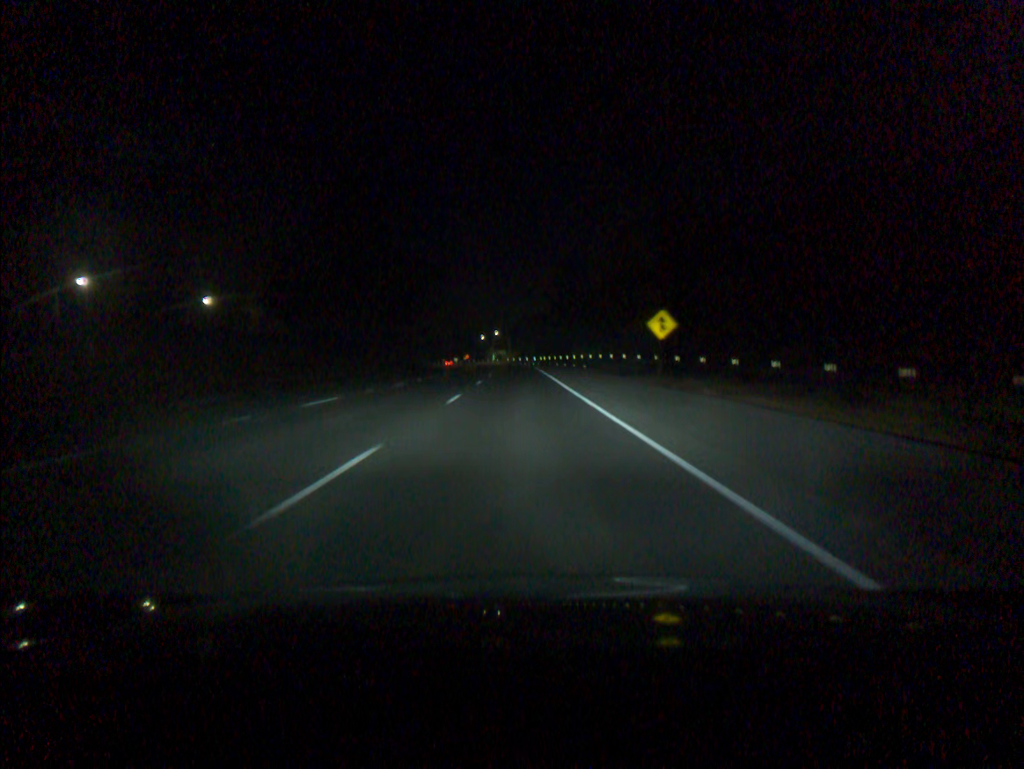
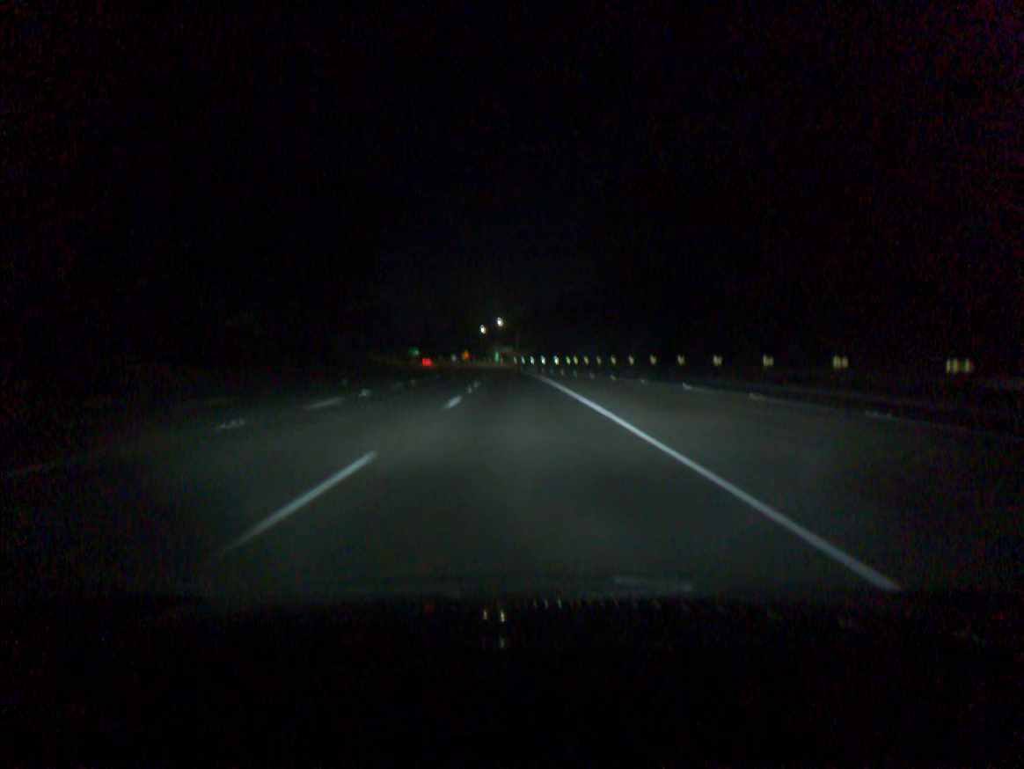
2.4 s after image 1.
(-0.3, +73.2) m; -1°
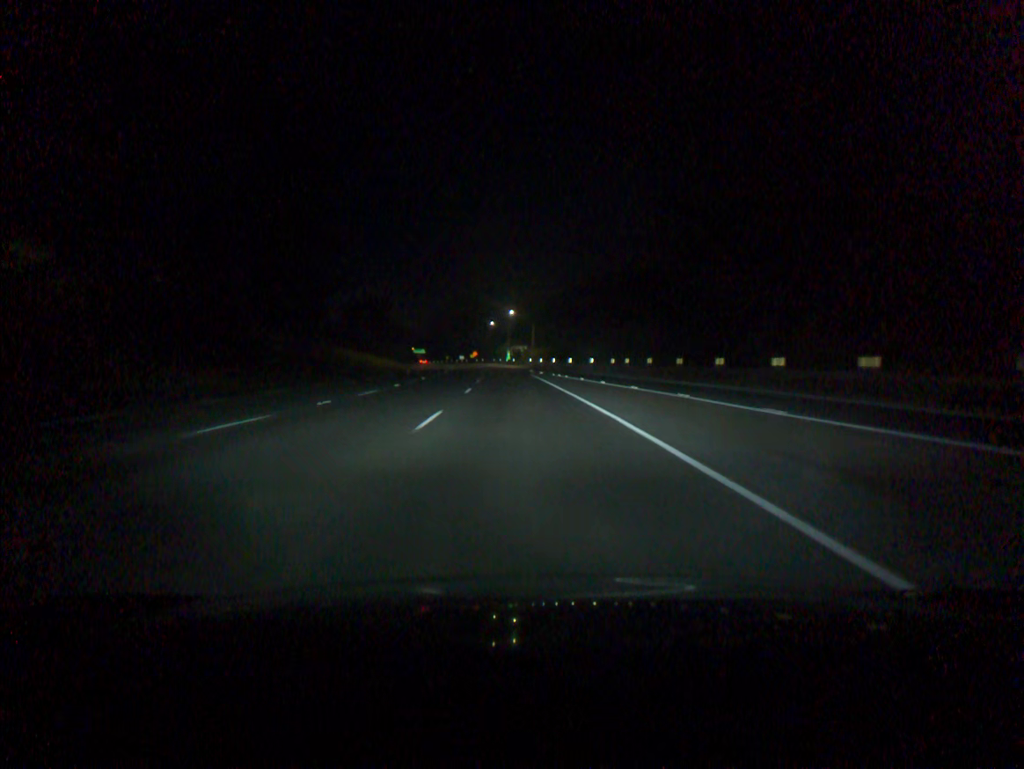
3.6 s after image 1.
(-0.3, +36.6) m; -1°
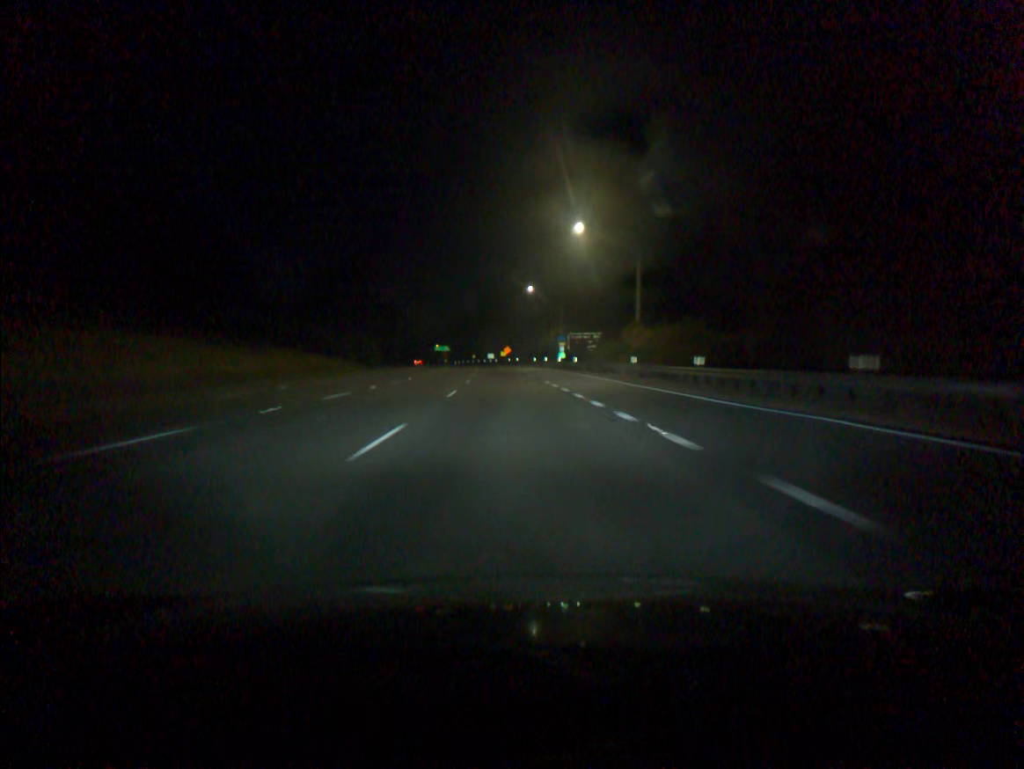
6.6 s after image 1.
(-2.4, +91.7) m; -3°
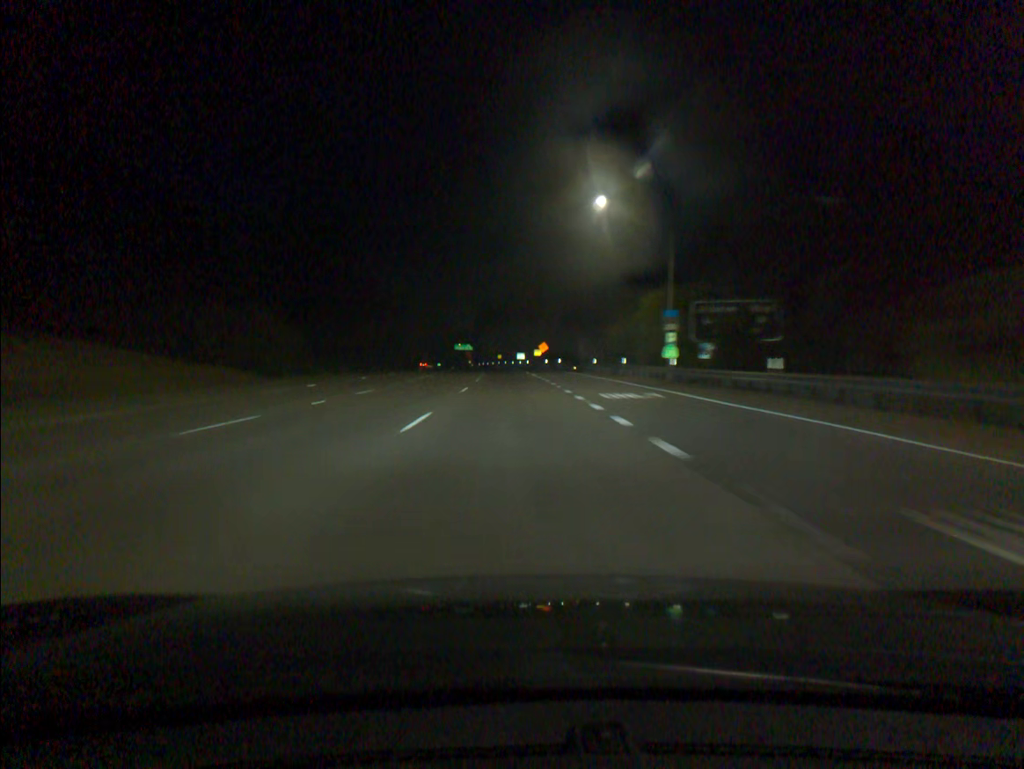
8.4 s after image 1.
(-1.2, +55.0) m; -2°
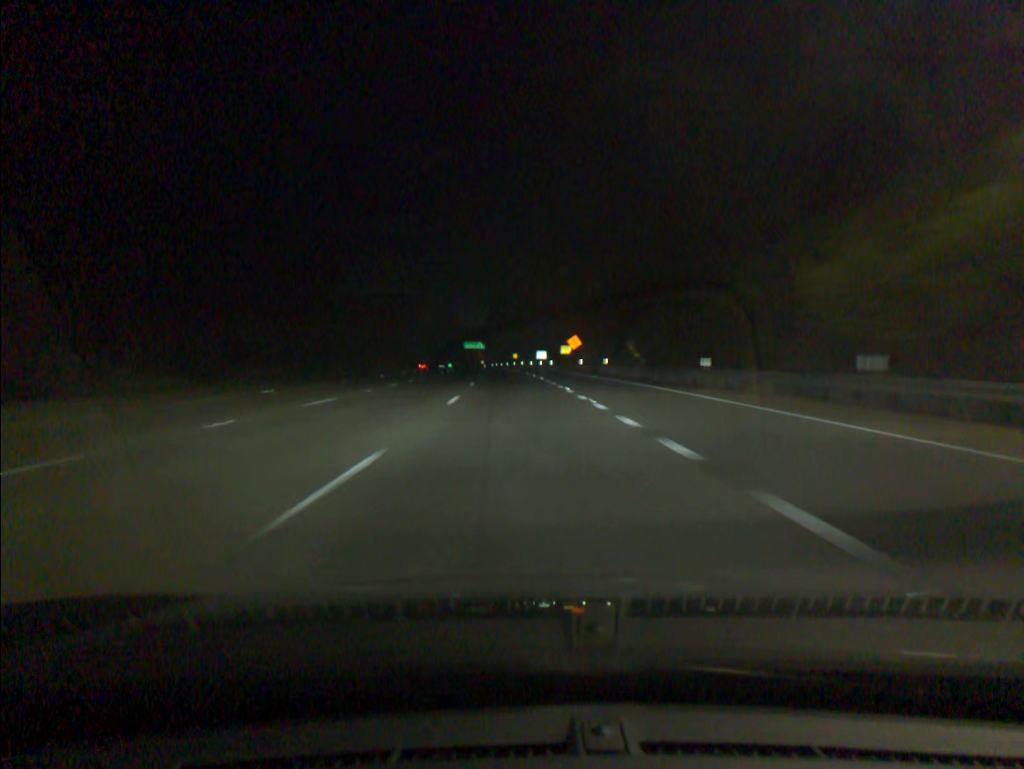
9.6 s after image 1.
(-0.4, +36.7) m; -1°
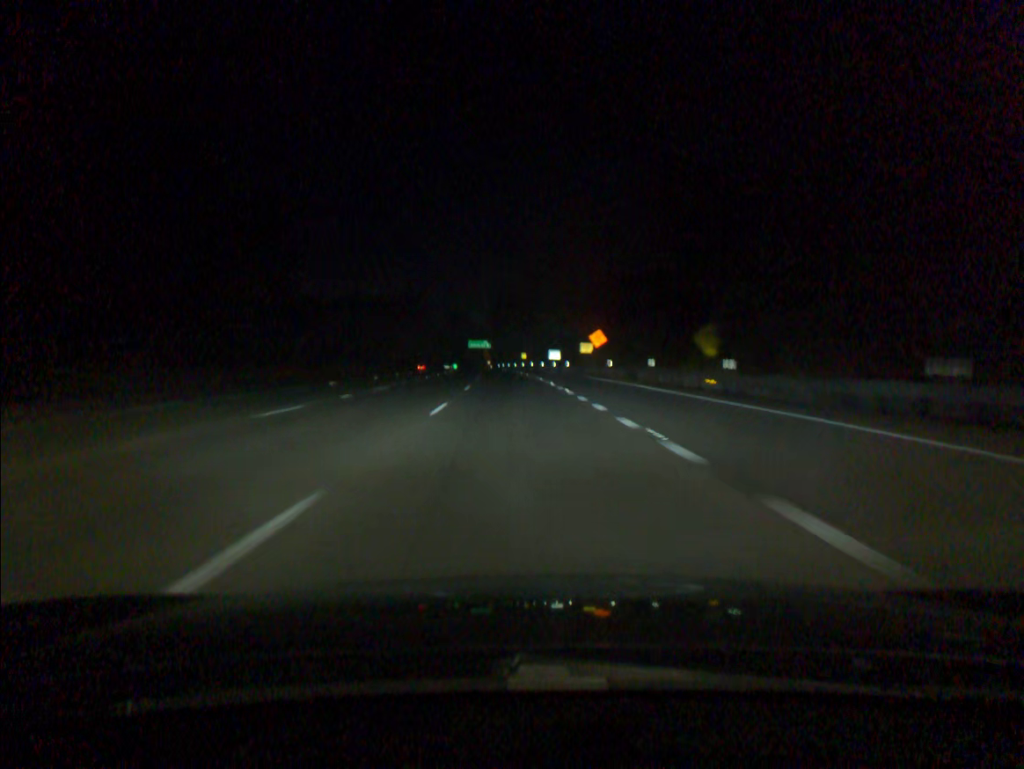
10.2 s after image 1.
(-0.1, +18.3) m; -1°
